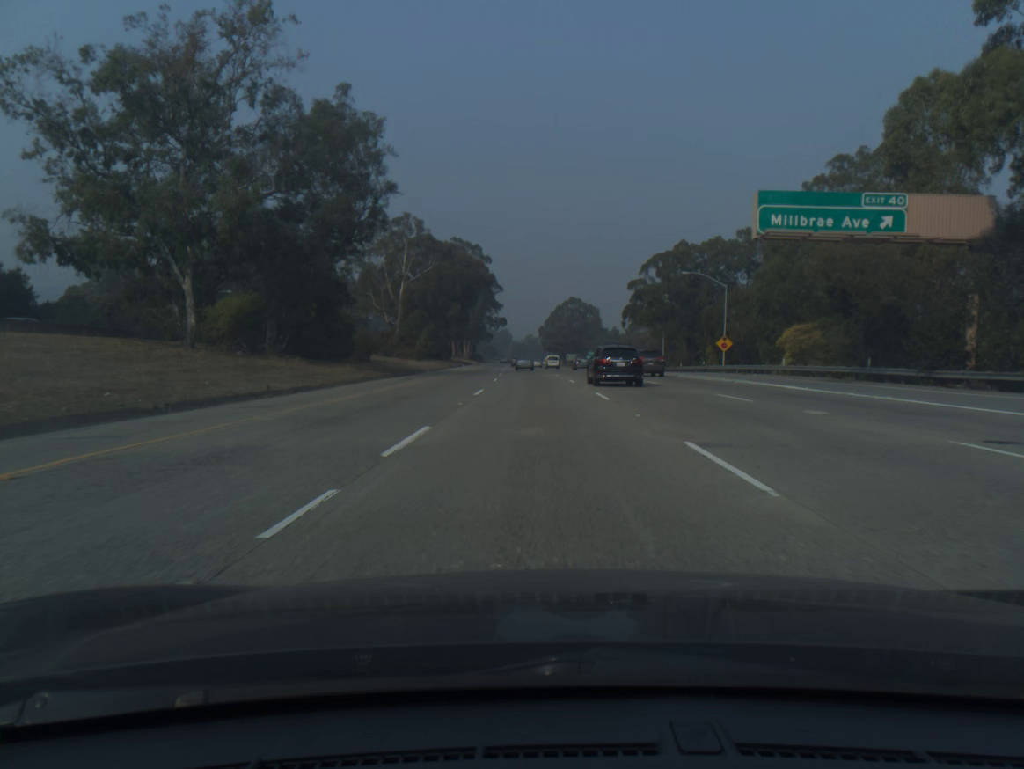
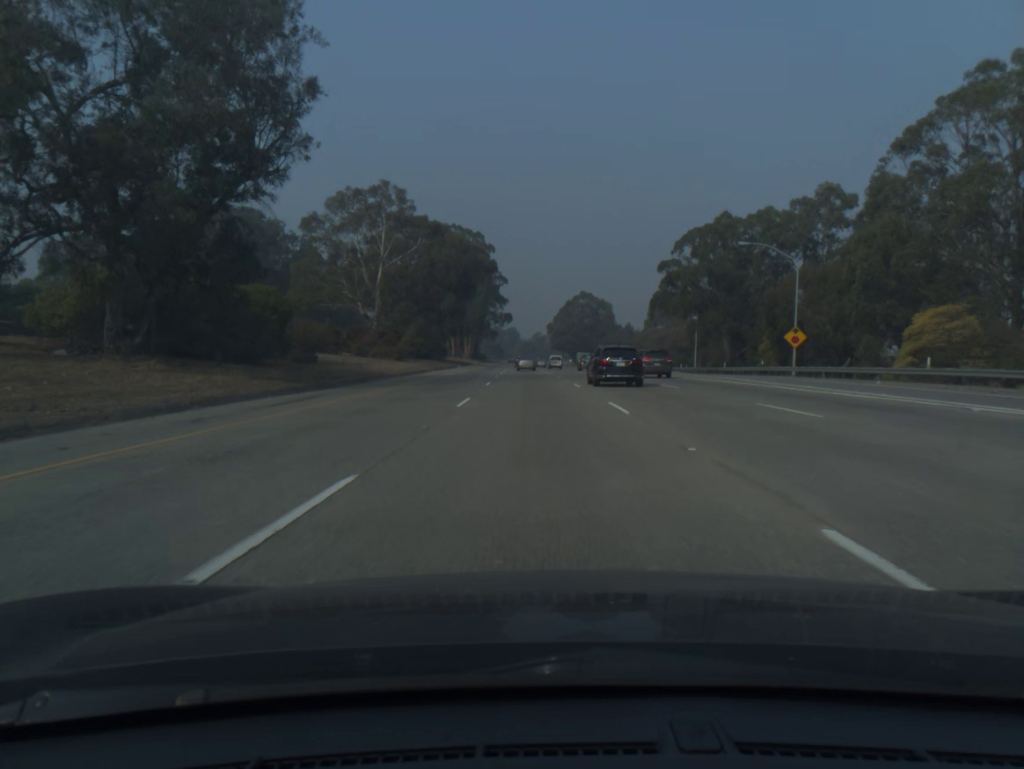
(-0.1, +19.8) m; -1°
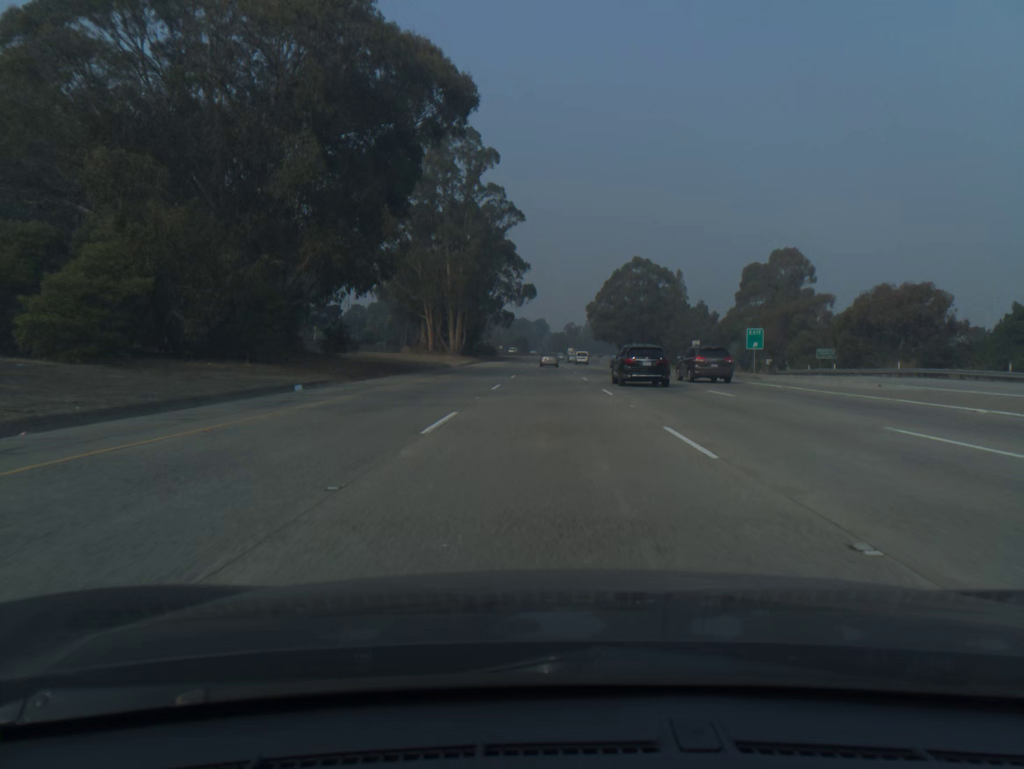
(-1.8, +79.7) m; -2°
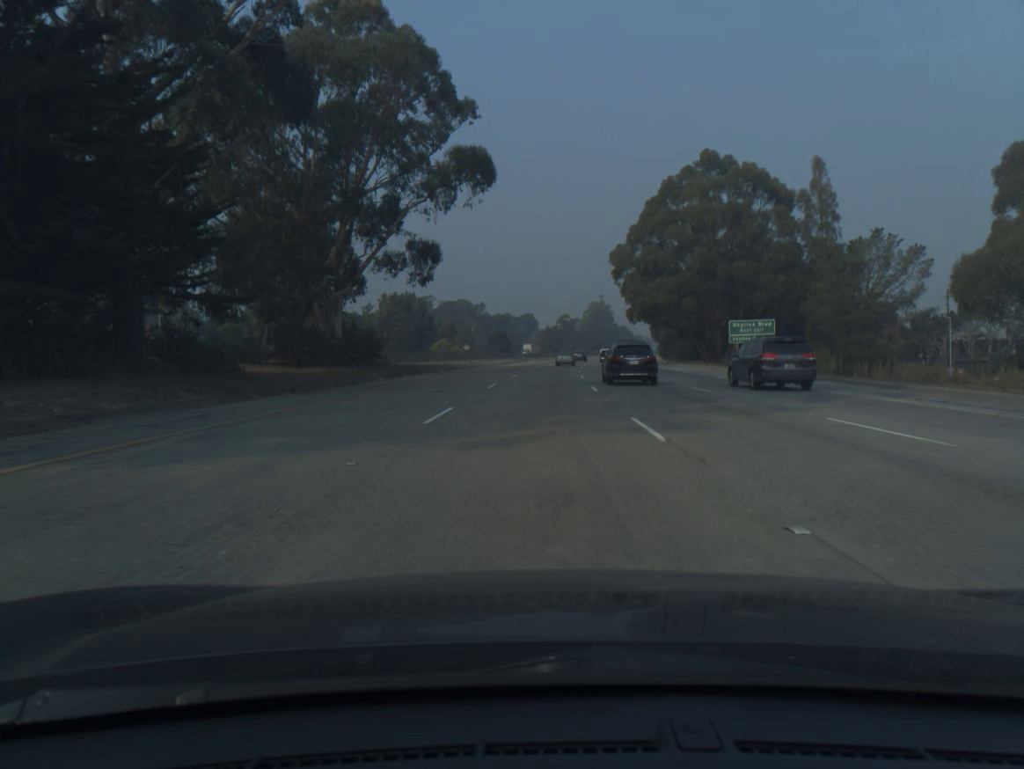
(+0.9, +100.3) m; +1°
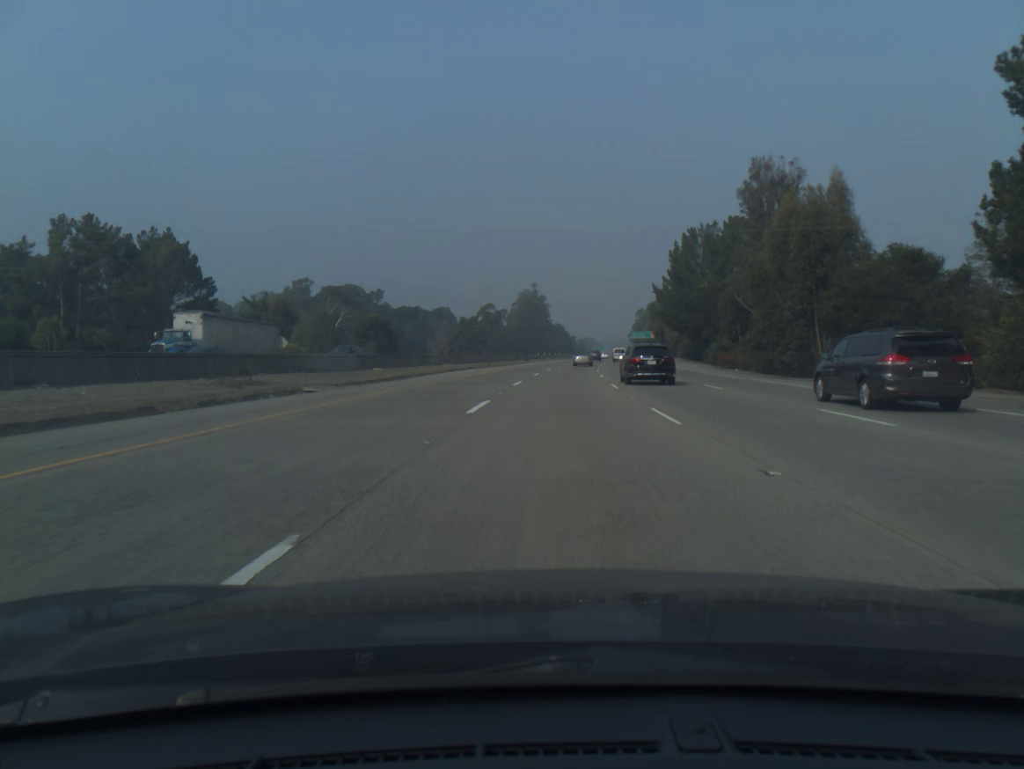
(+3.5, +100.5) m; +5°
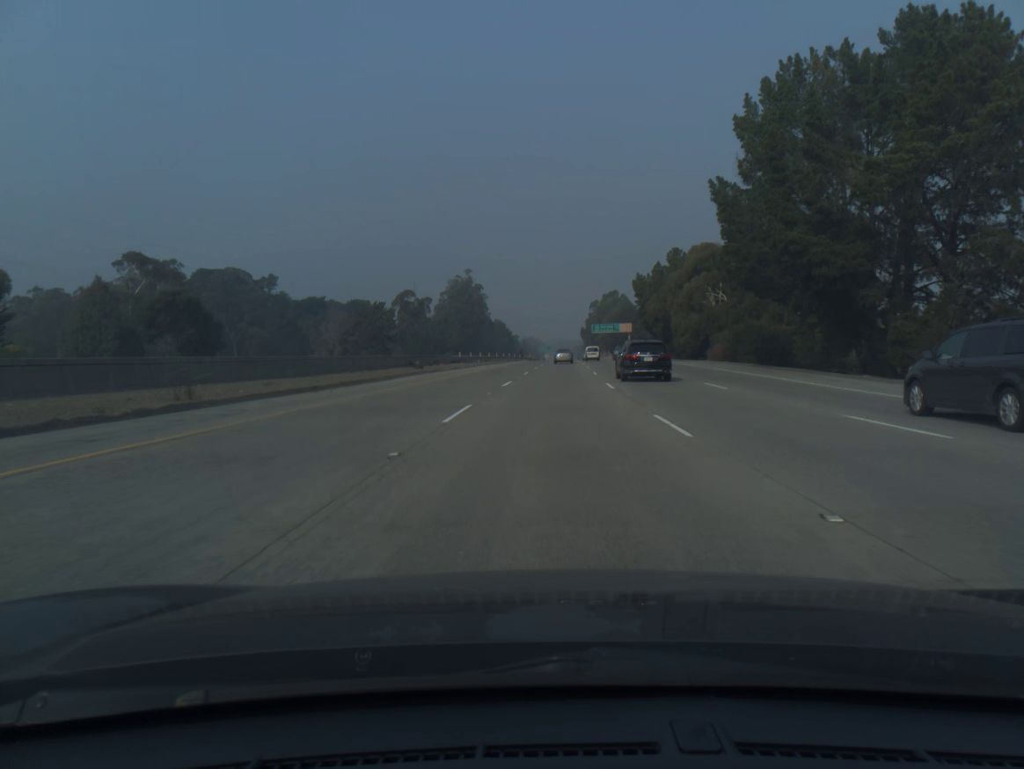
(+2.3, +60.4) m; +4°
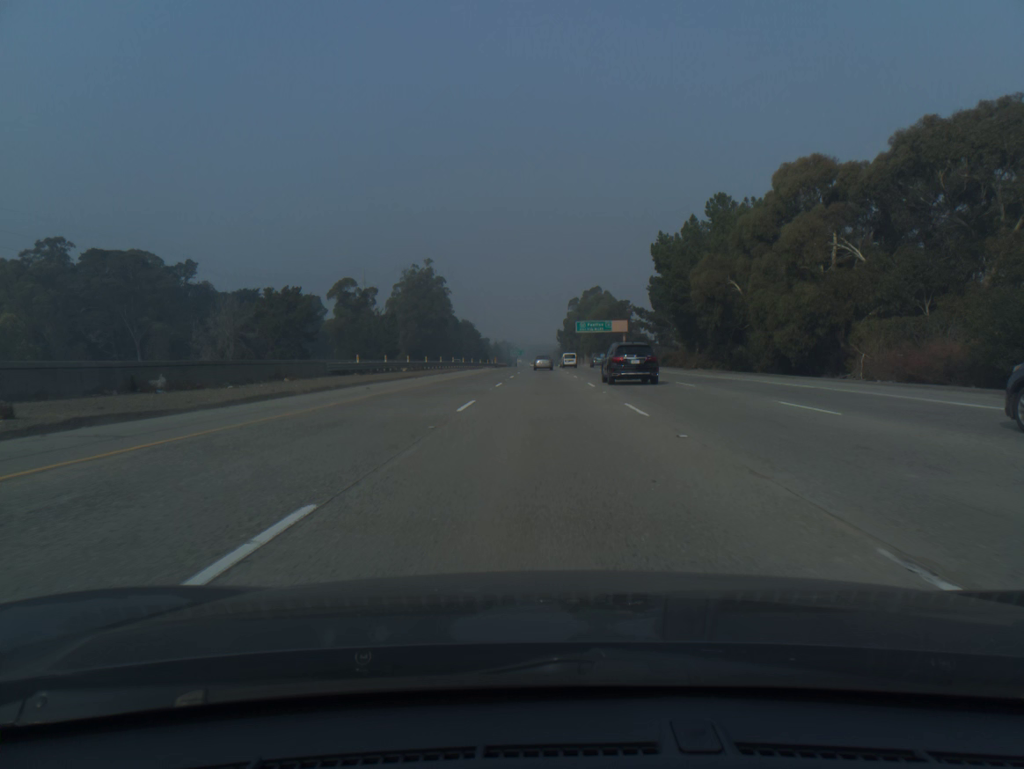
(+0.8, +40.3) m; +2°
